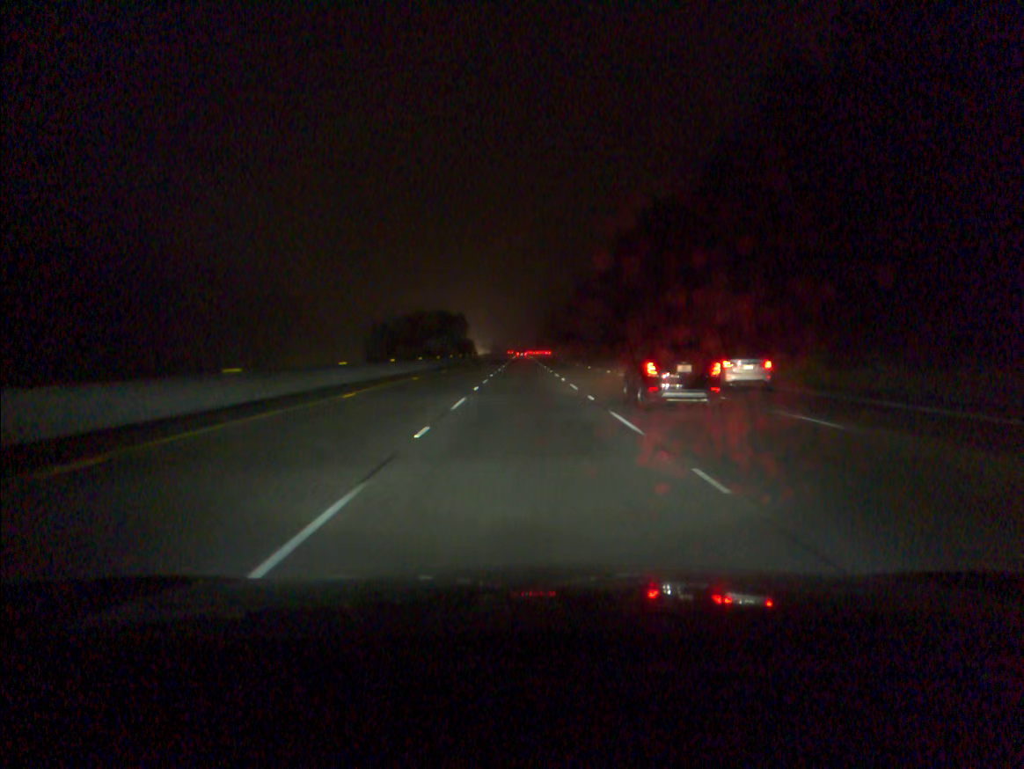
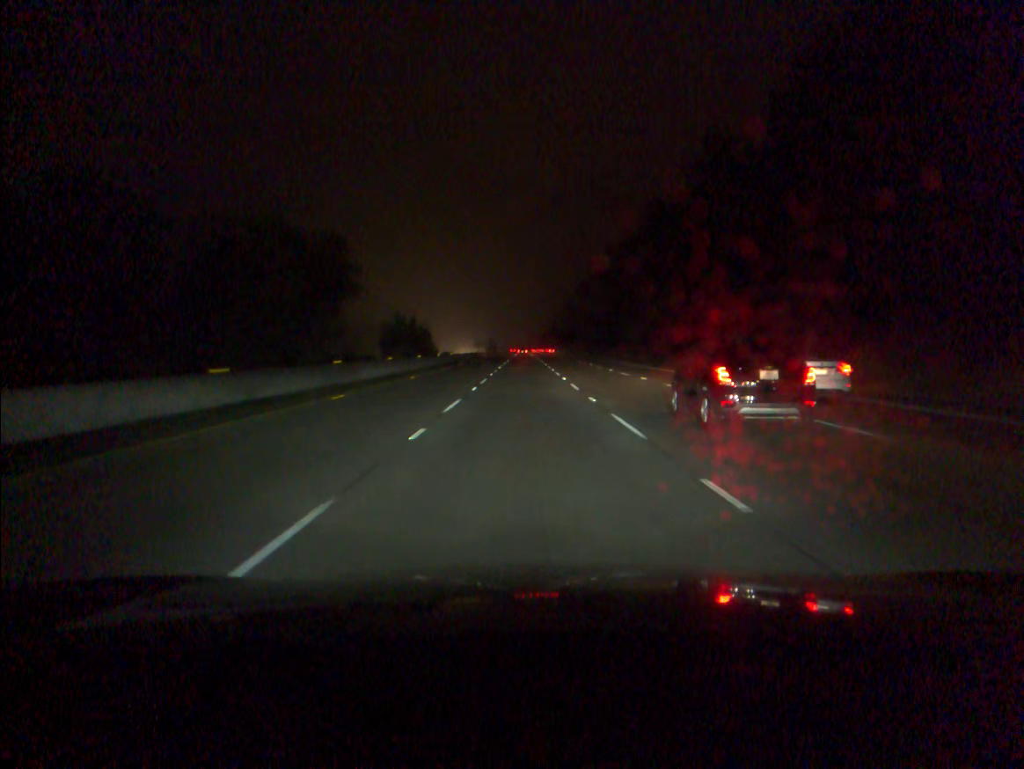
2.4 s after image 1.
(0.0, +73.9) m; 0°
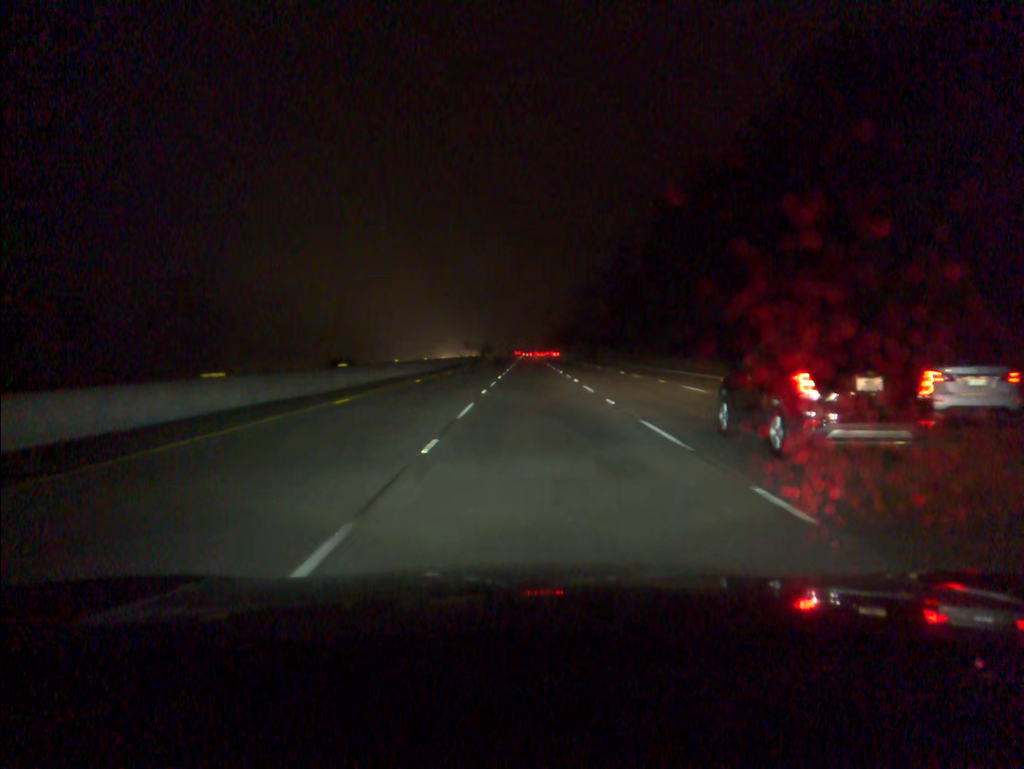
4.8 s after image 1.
(-0.3, +74.2) m; 0°
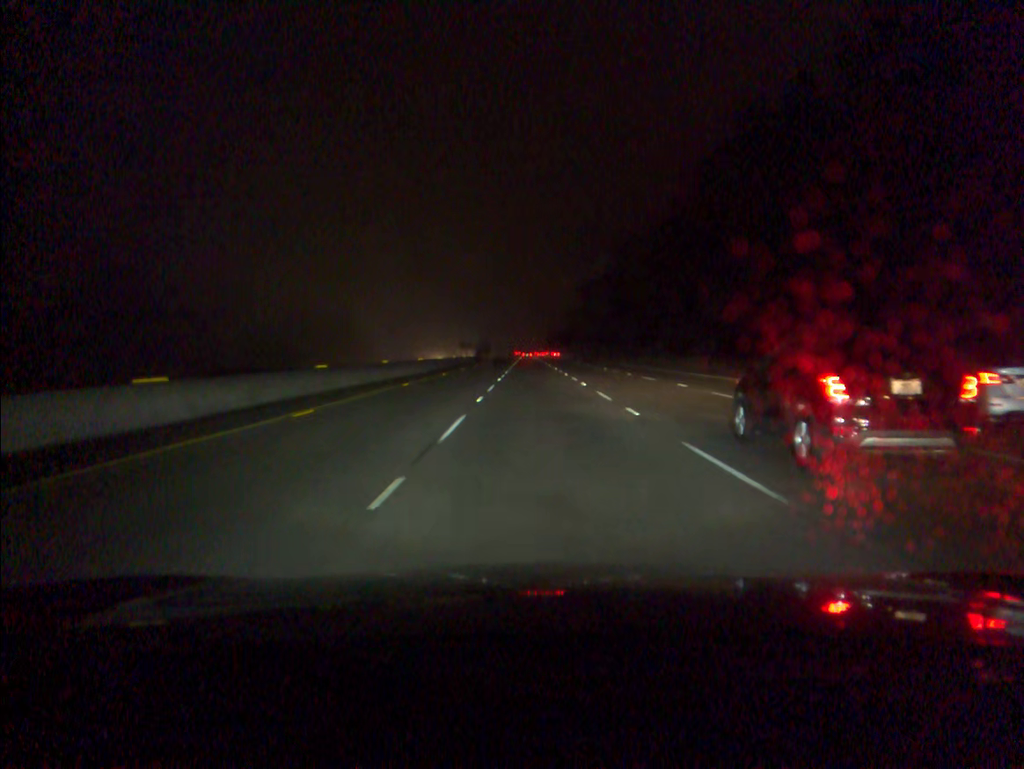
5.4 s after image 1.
(0.0, +18.6) m; 0°
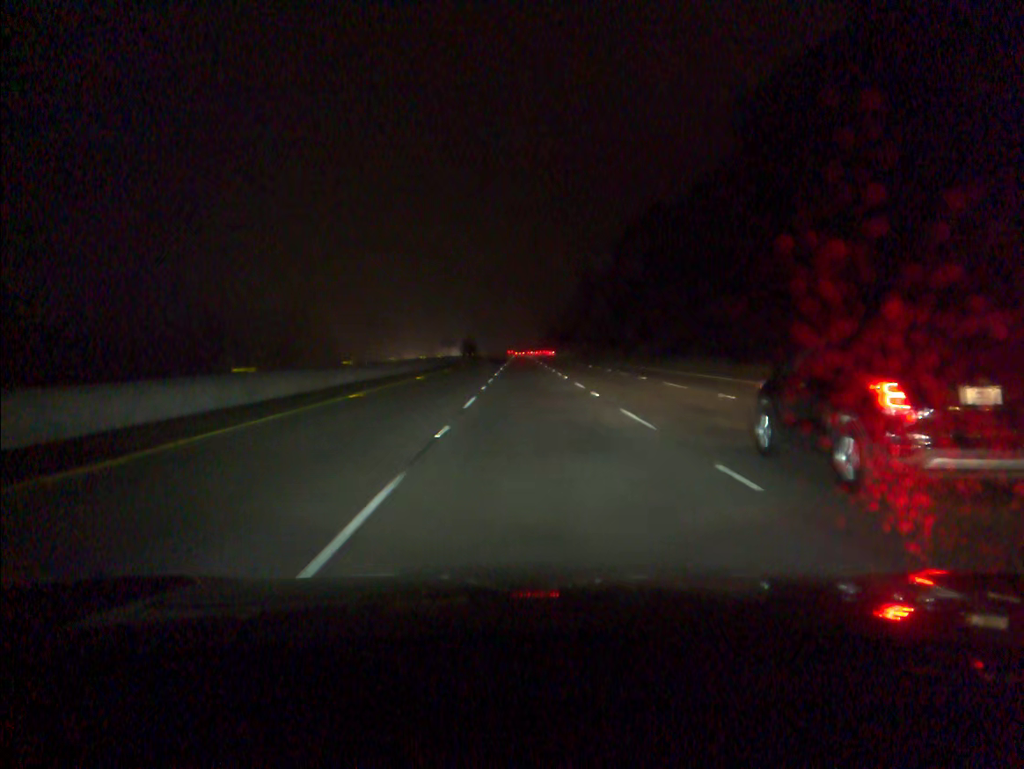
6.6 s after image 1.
(+0.2, +37.3) m; 0°
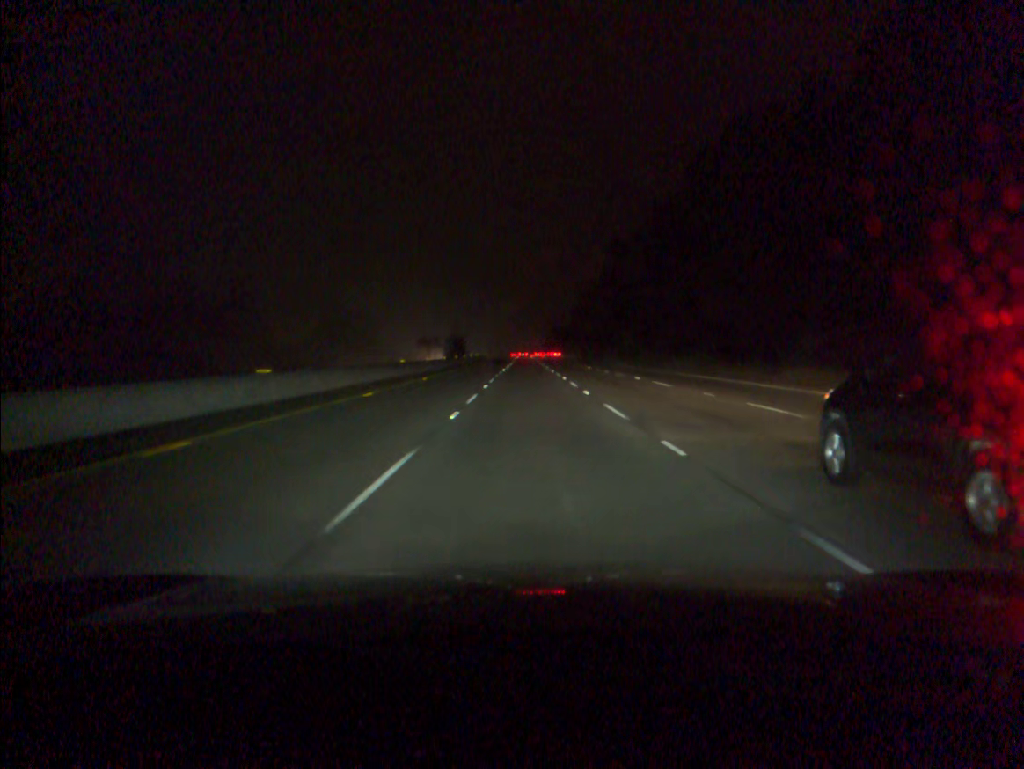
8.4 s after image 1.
(0.0, +56.3) m; 0°
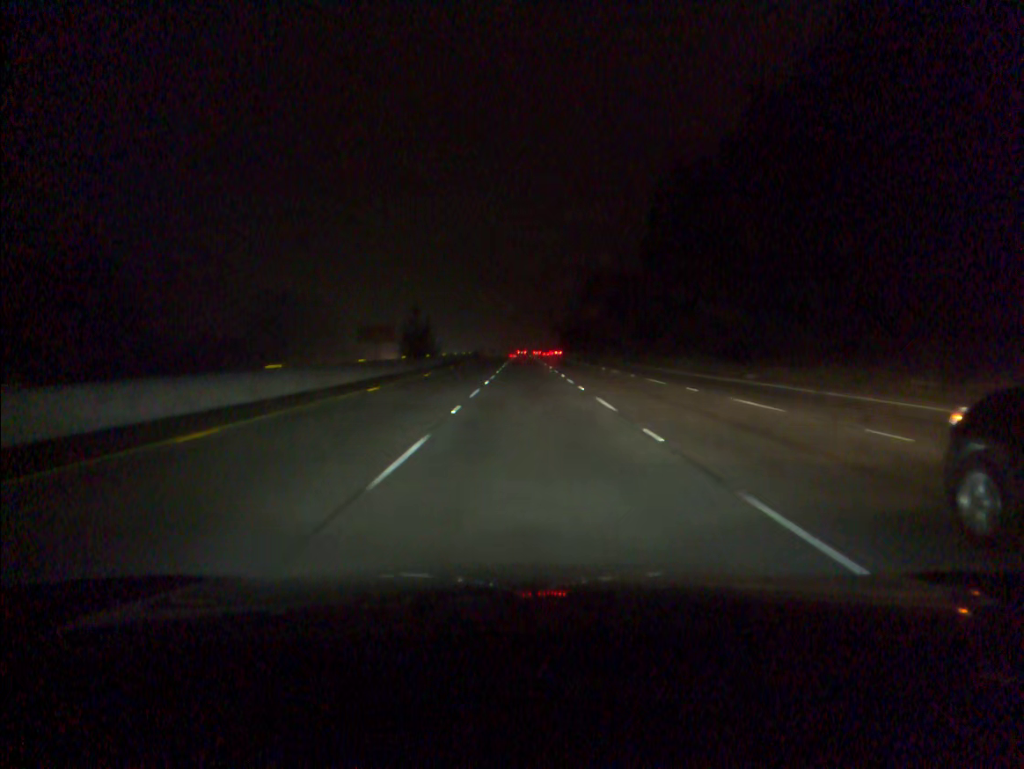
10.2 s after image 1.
(0.0, +56.9) m; 0°
